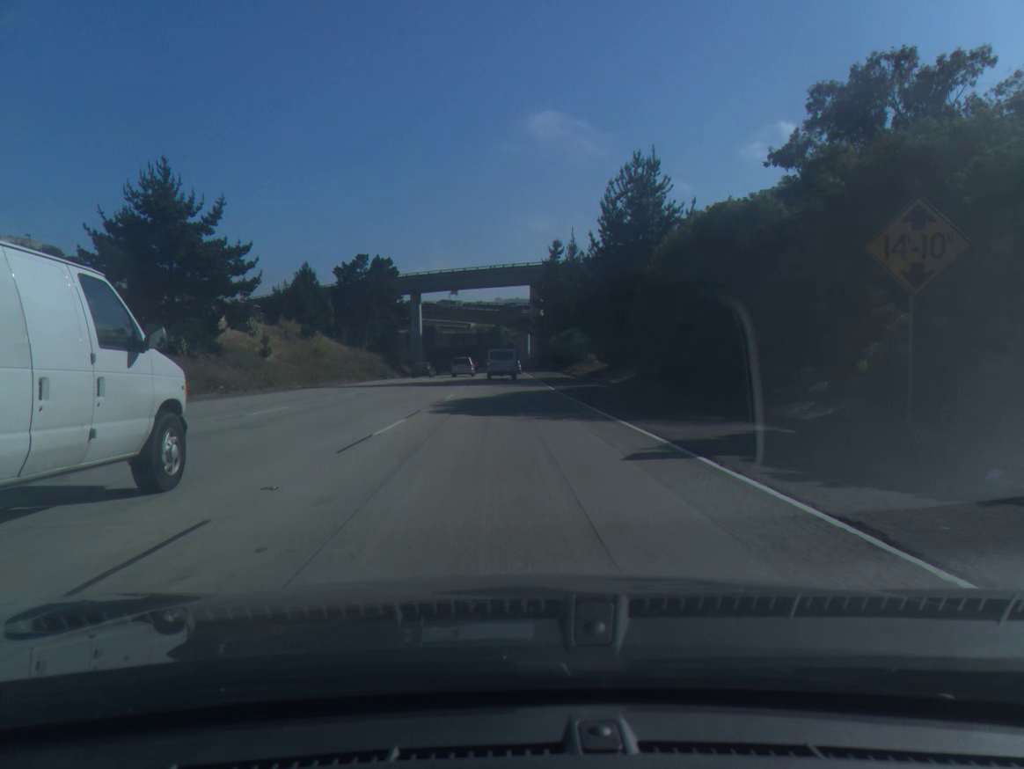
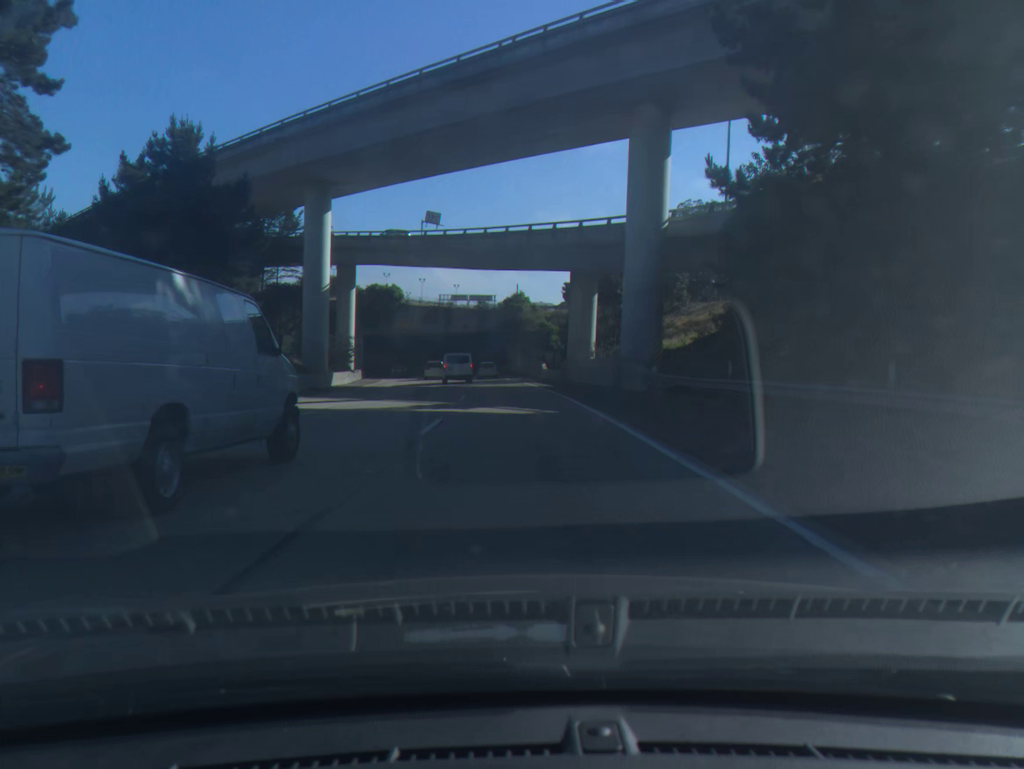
(-1.7, +86.6) m; -2°
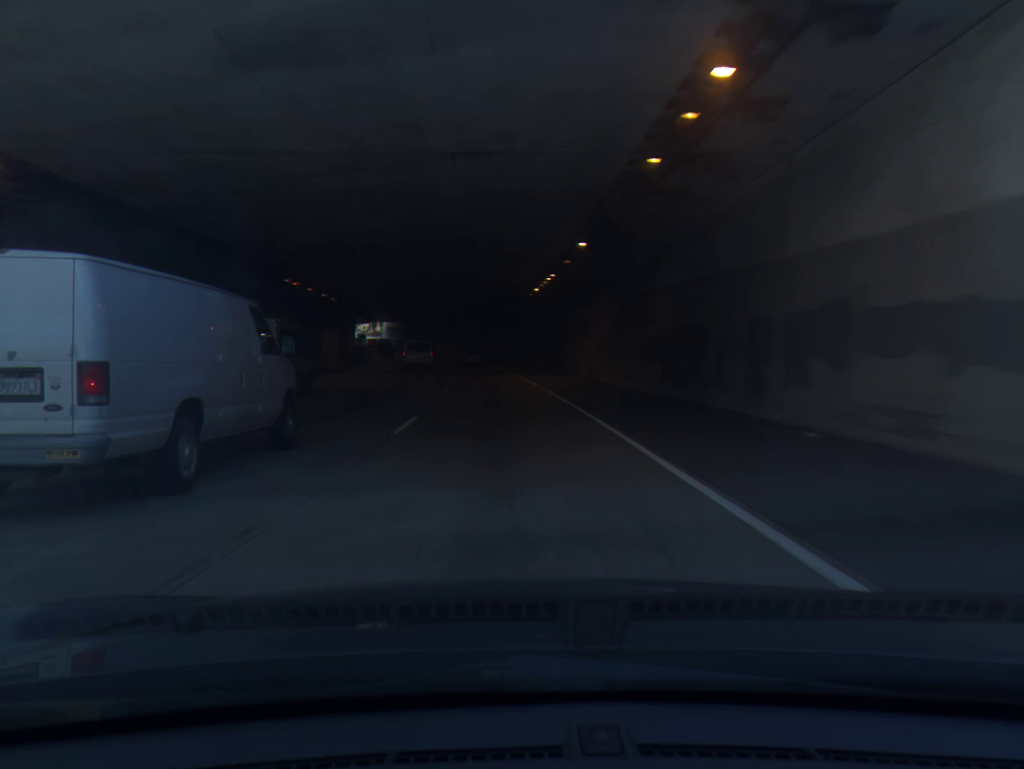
(-4.1, +86.6) m; -7°
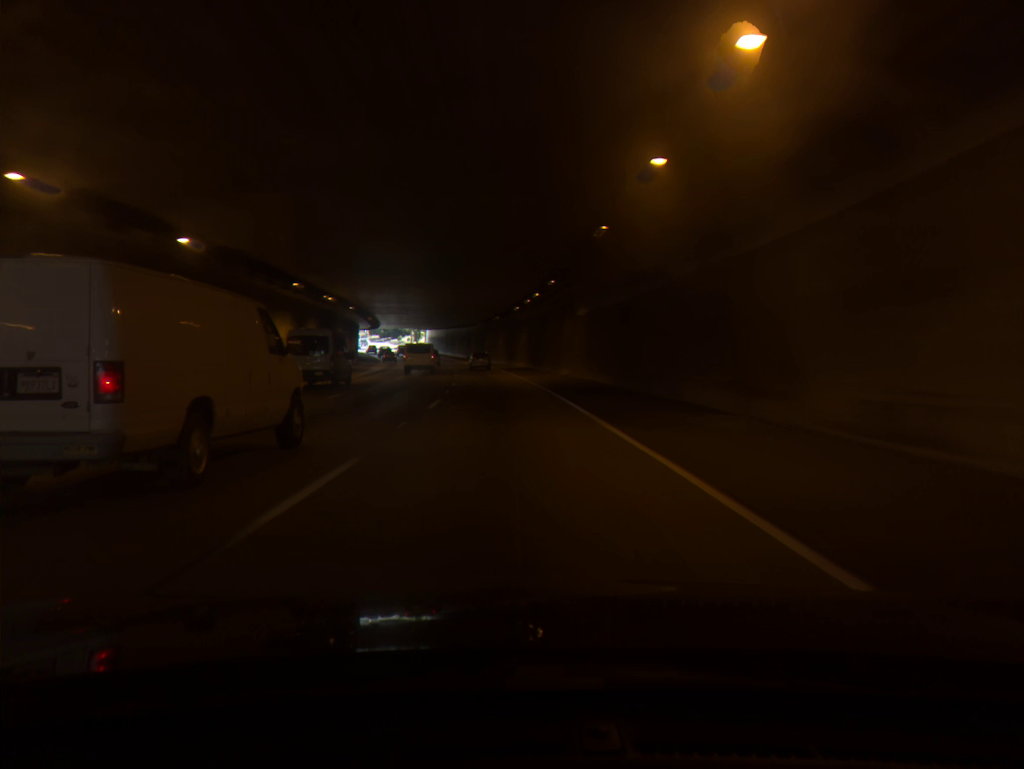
(-2.1, +51.6) m; -5°
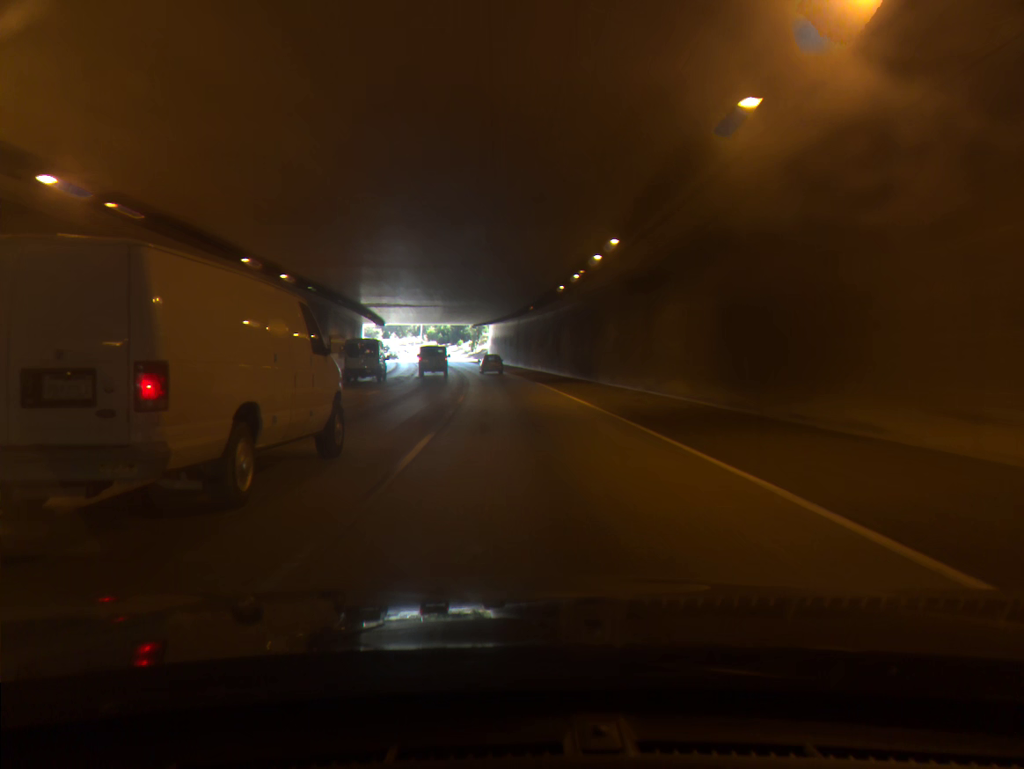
(-4.1, +67.9) m; -6°
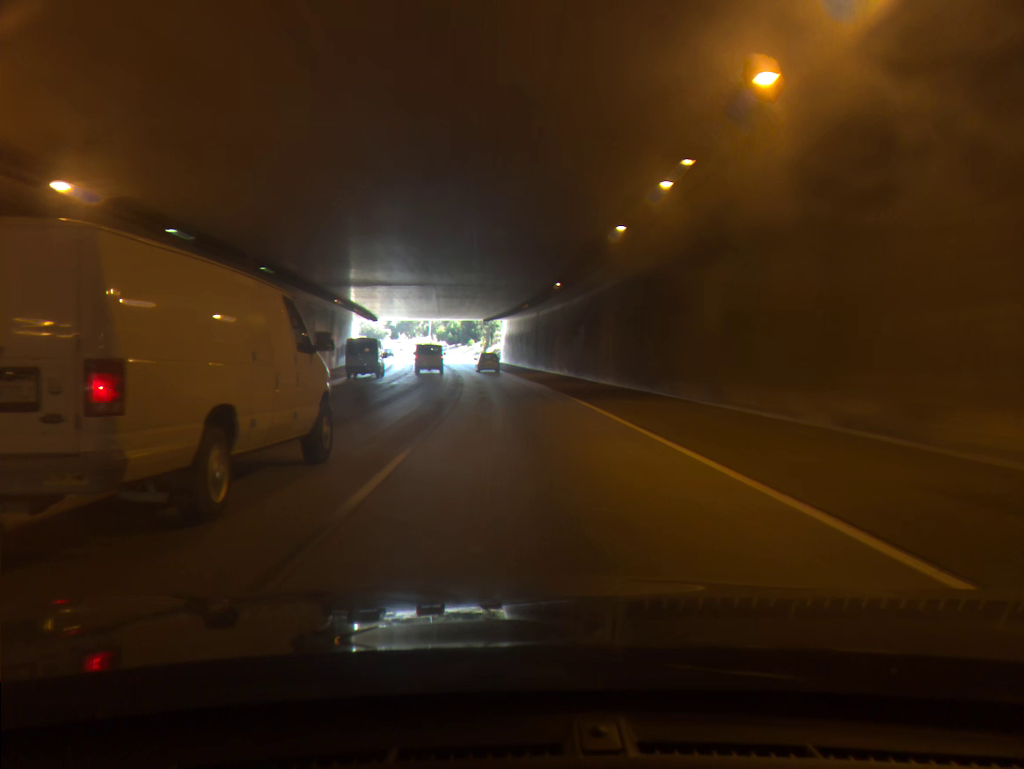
(-0.2, +16.8) m; -1°
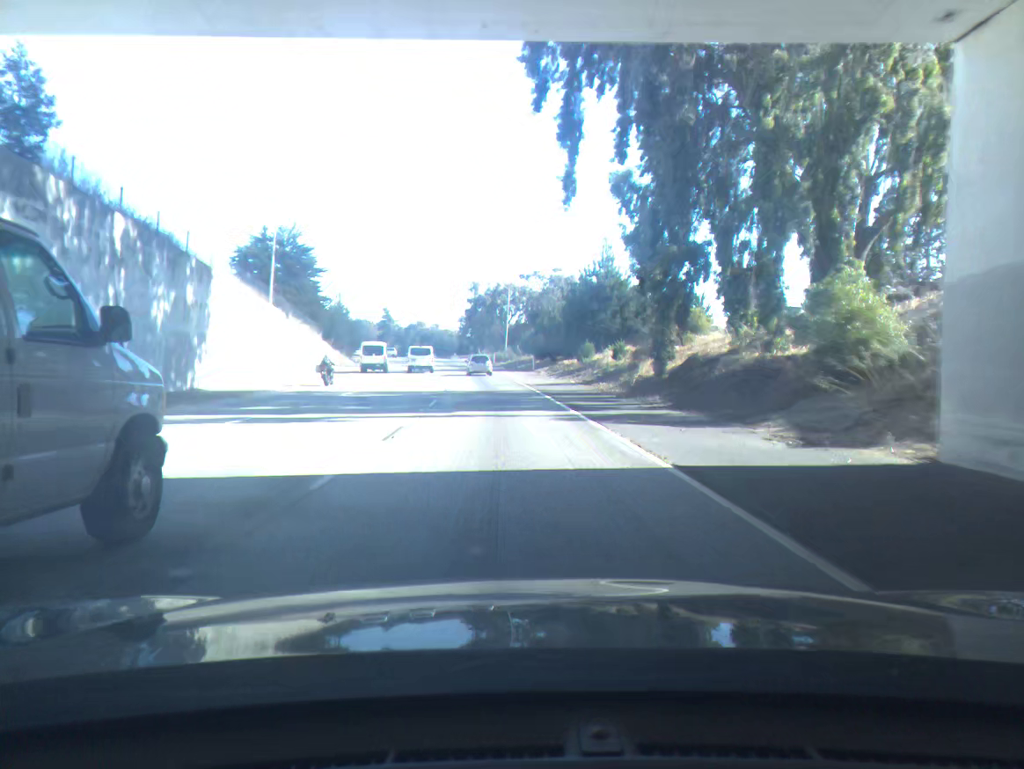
(-5.8, +83.4) m; -8°
